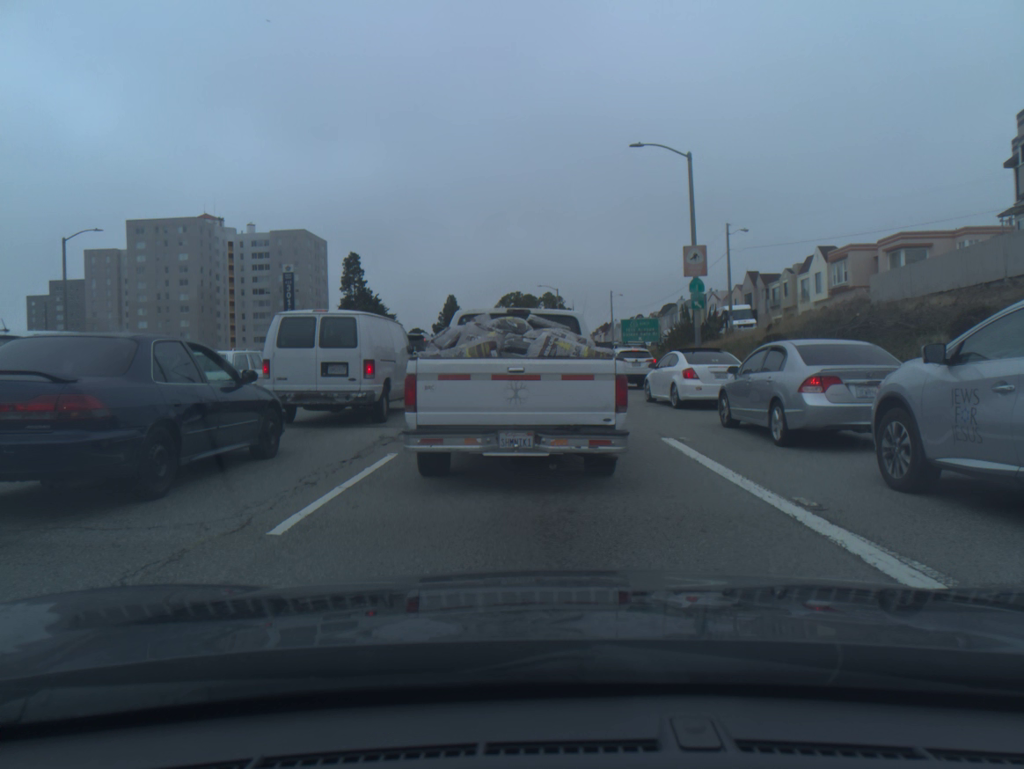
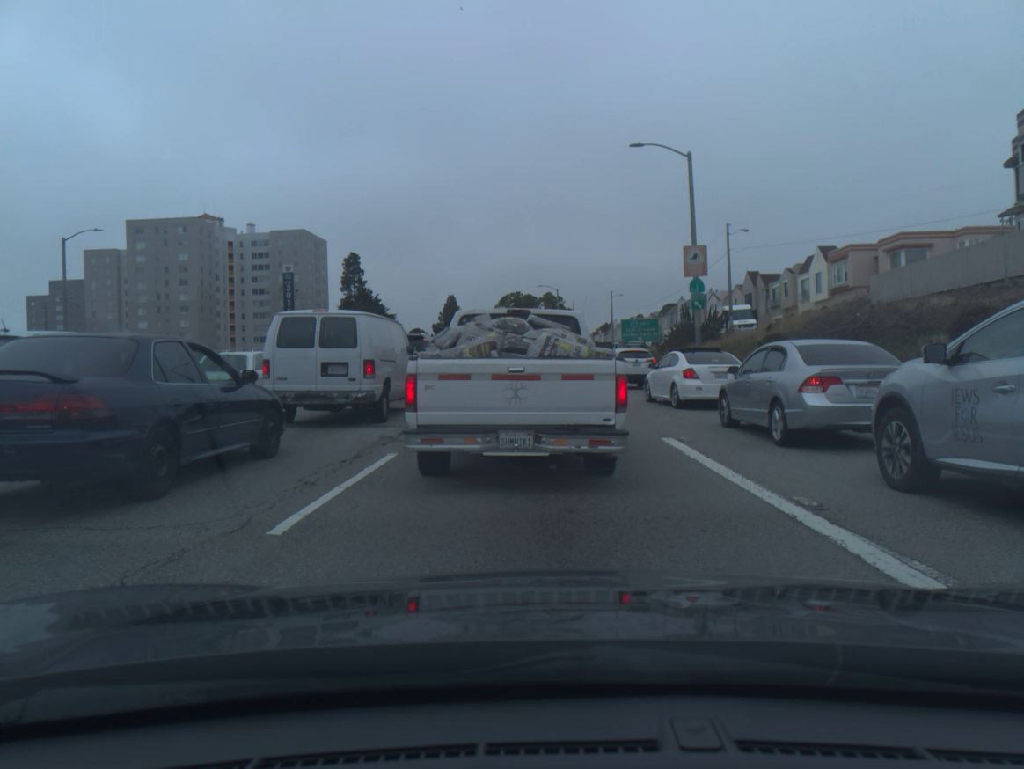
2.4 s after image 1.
(0.0, 0.0) m; 0°
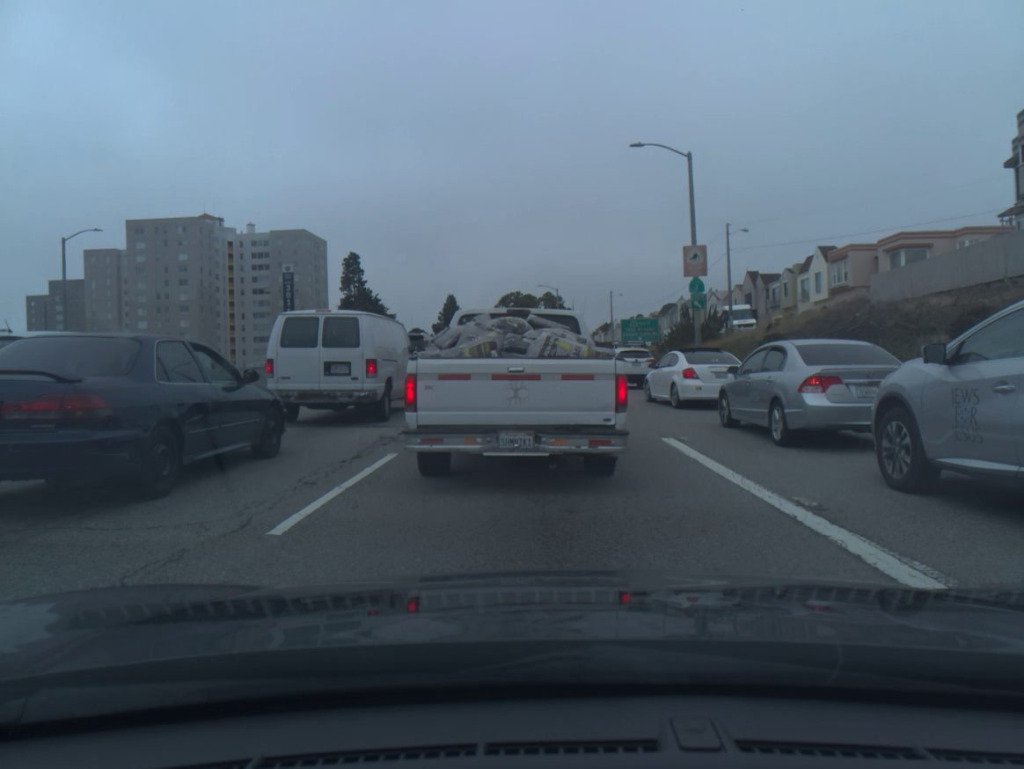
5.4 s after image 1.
(0.0, 0.0) m; 0°
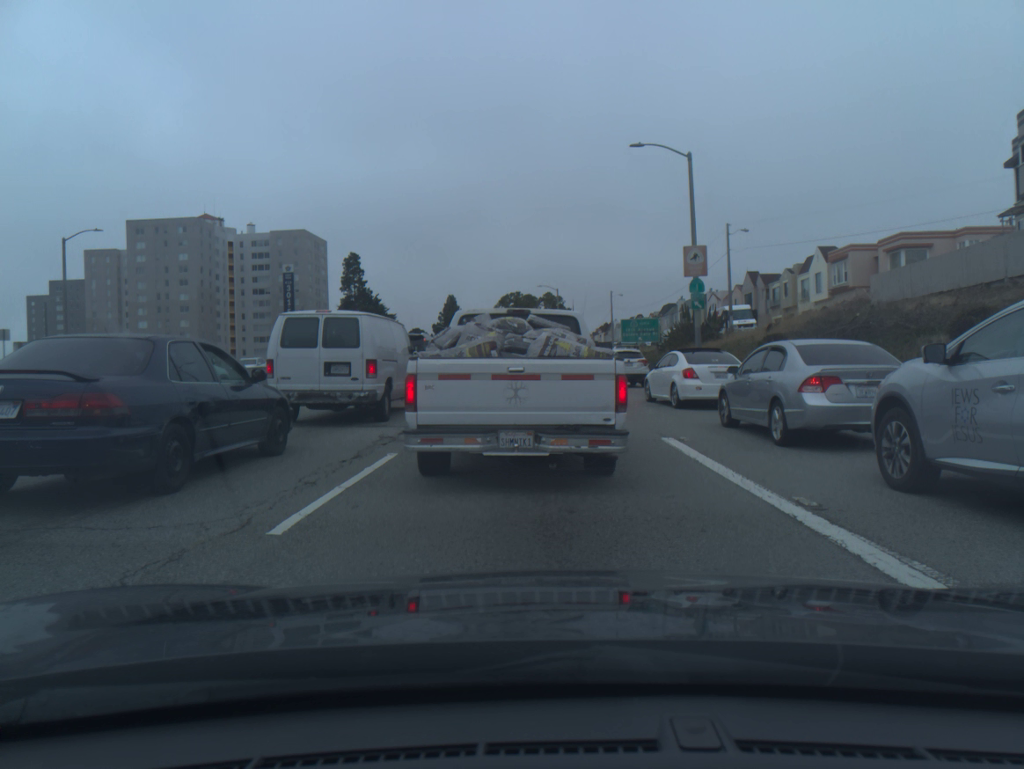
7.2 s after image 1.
(0.0, 0.0) m; 0°
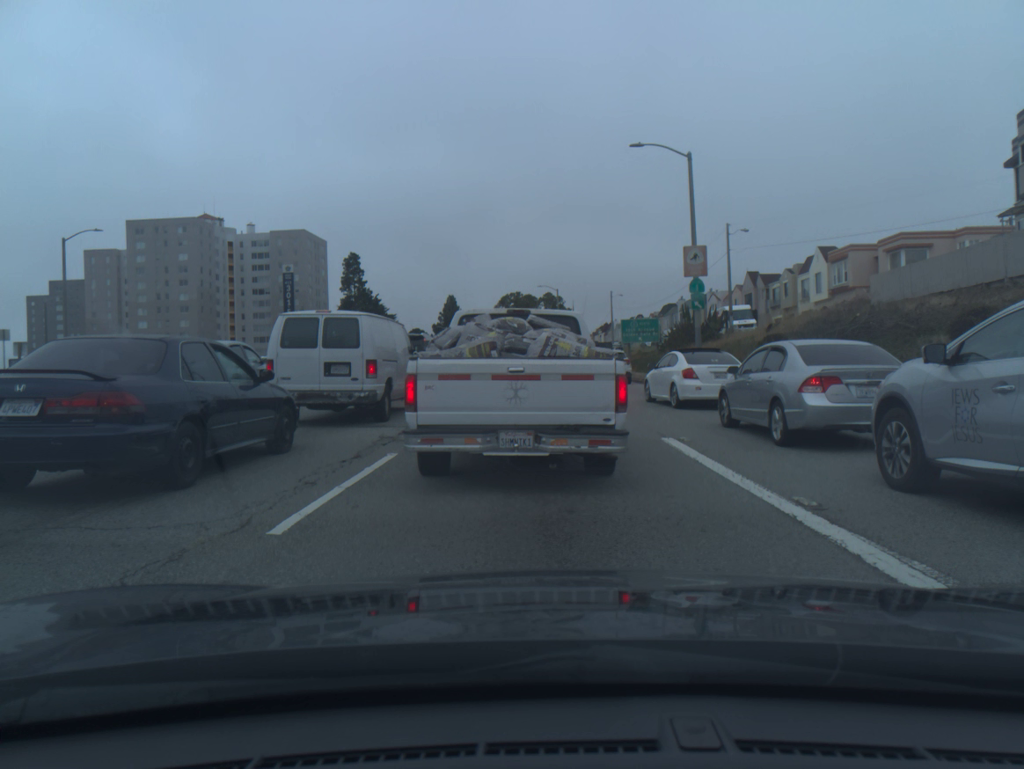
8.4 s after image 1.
(0.0, 0.0) m; 0°
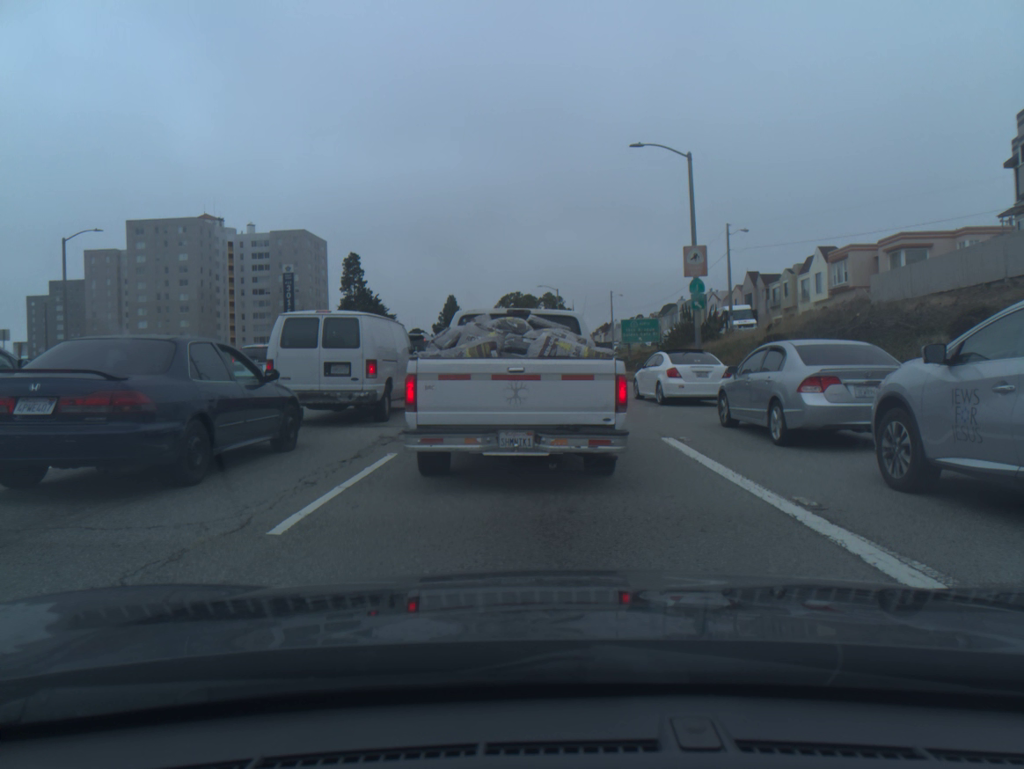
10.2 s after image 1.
(0.0, 0.0) m; 0°
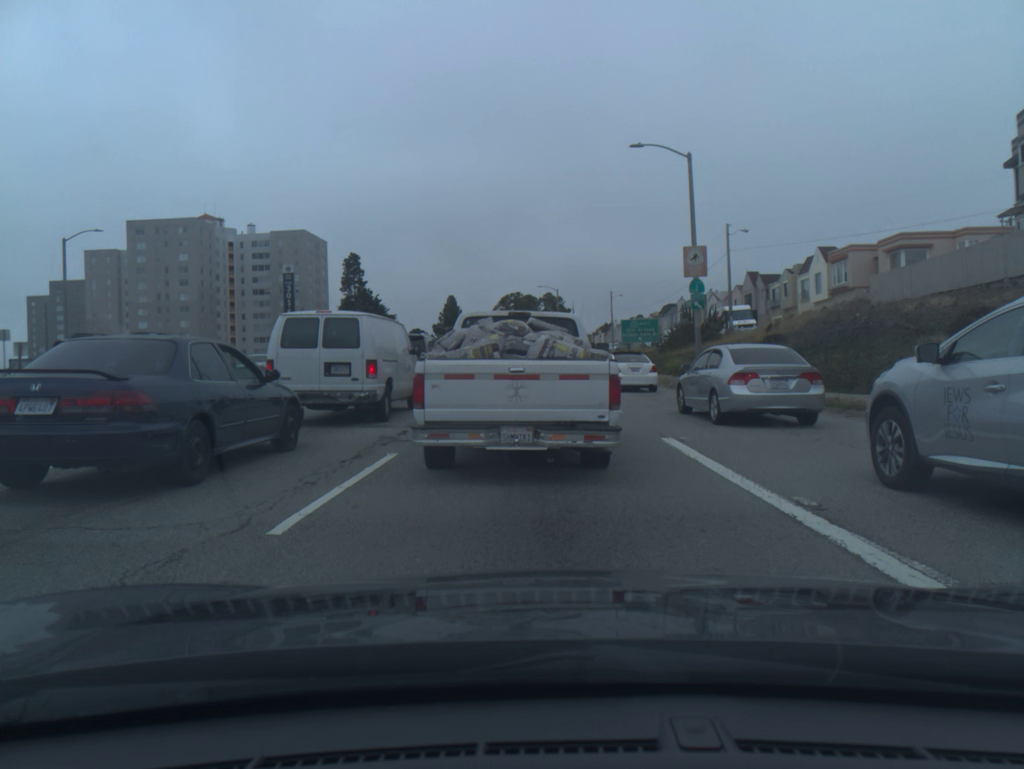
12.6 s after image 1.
(0.0, 0.0) m; 0°
